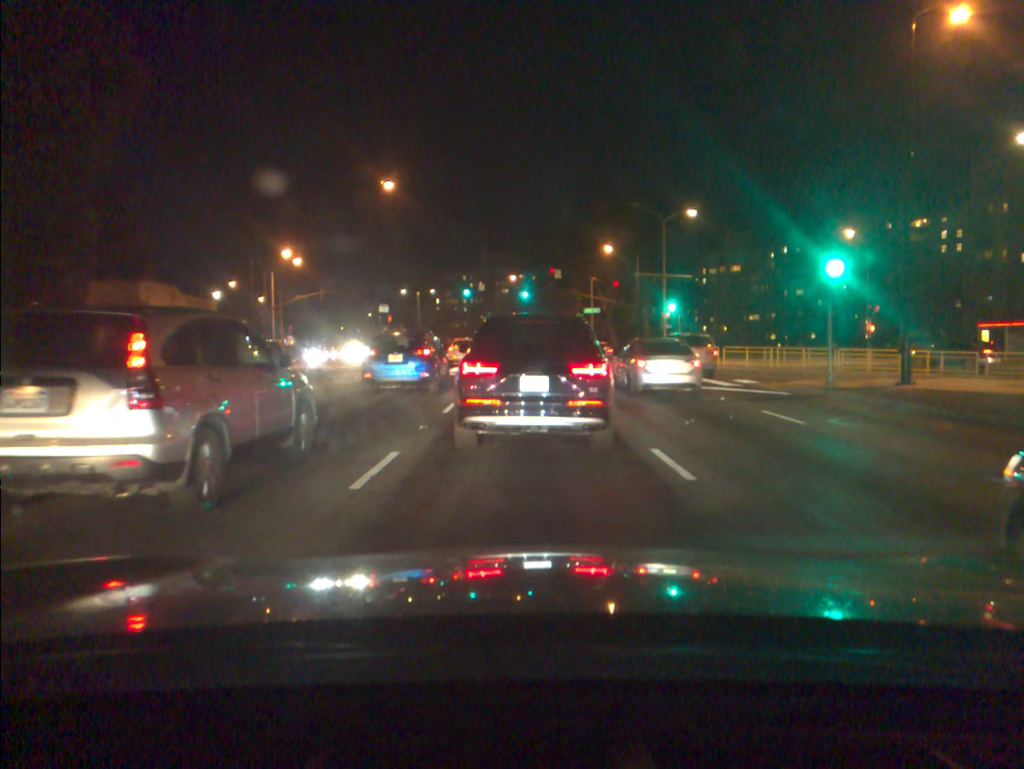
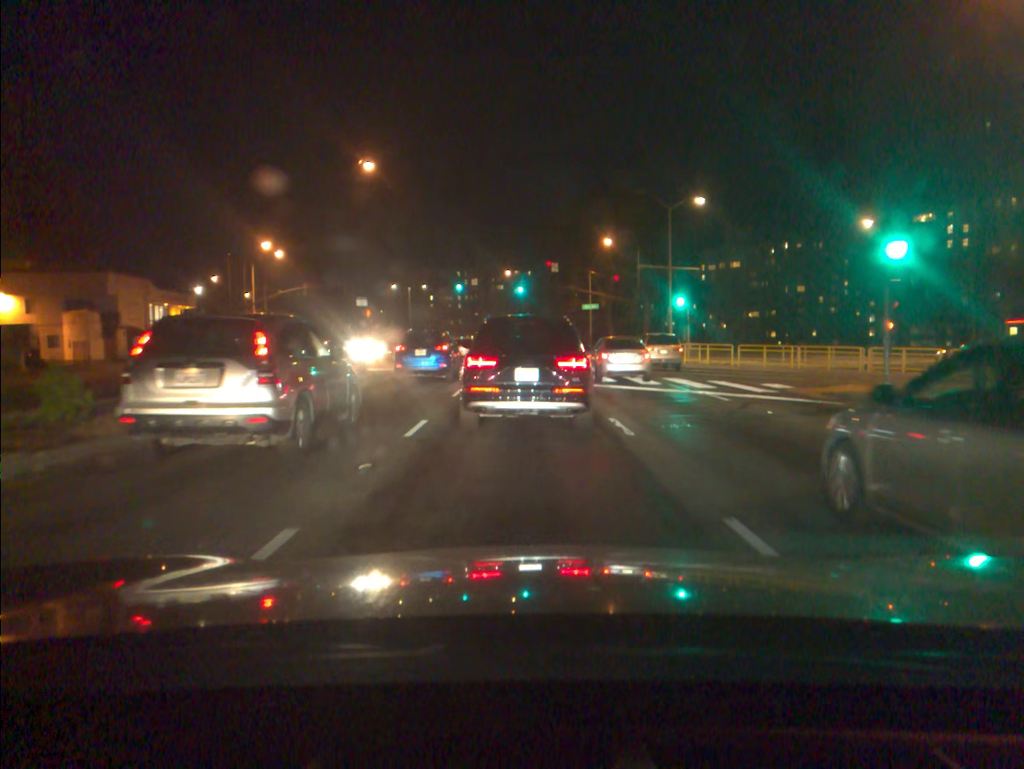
(0.0, +3.9) m; 0°
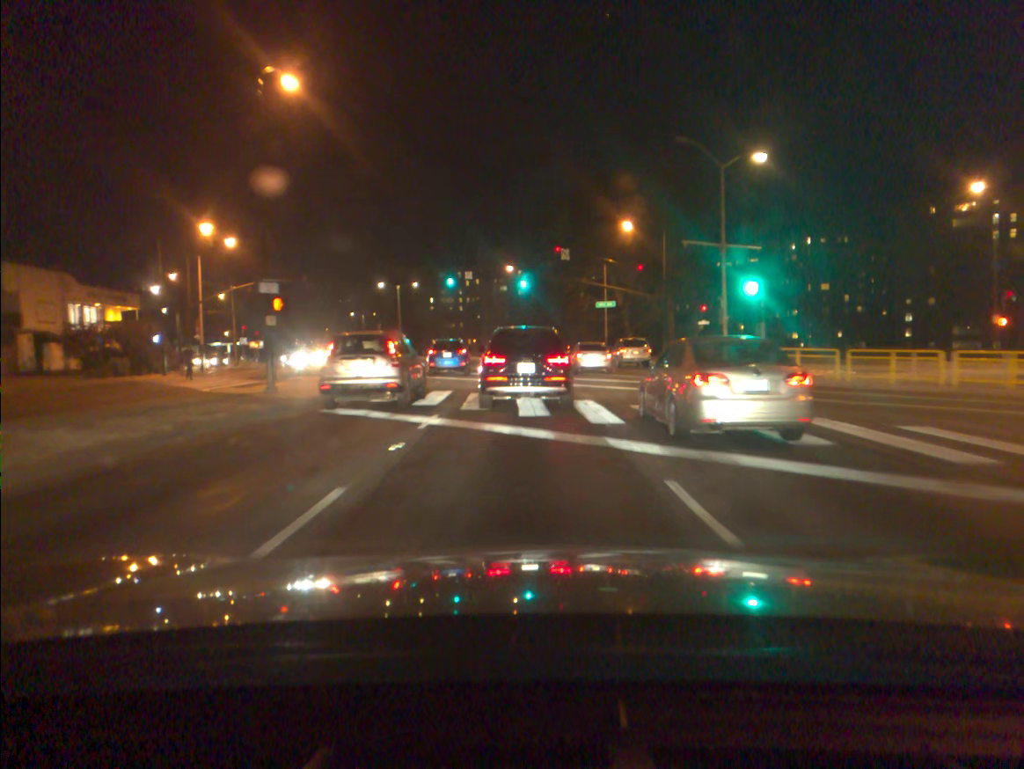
(0.0, +13.2) m; 0°
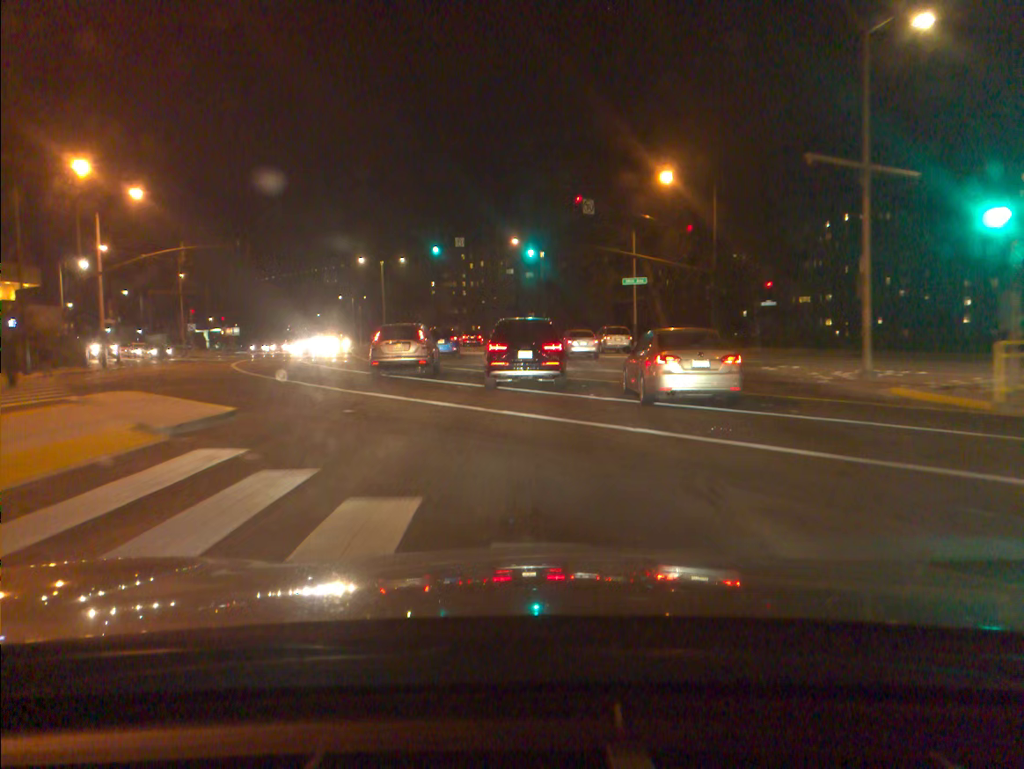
(-0.1, +15.0) m; -1°
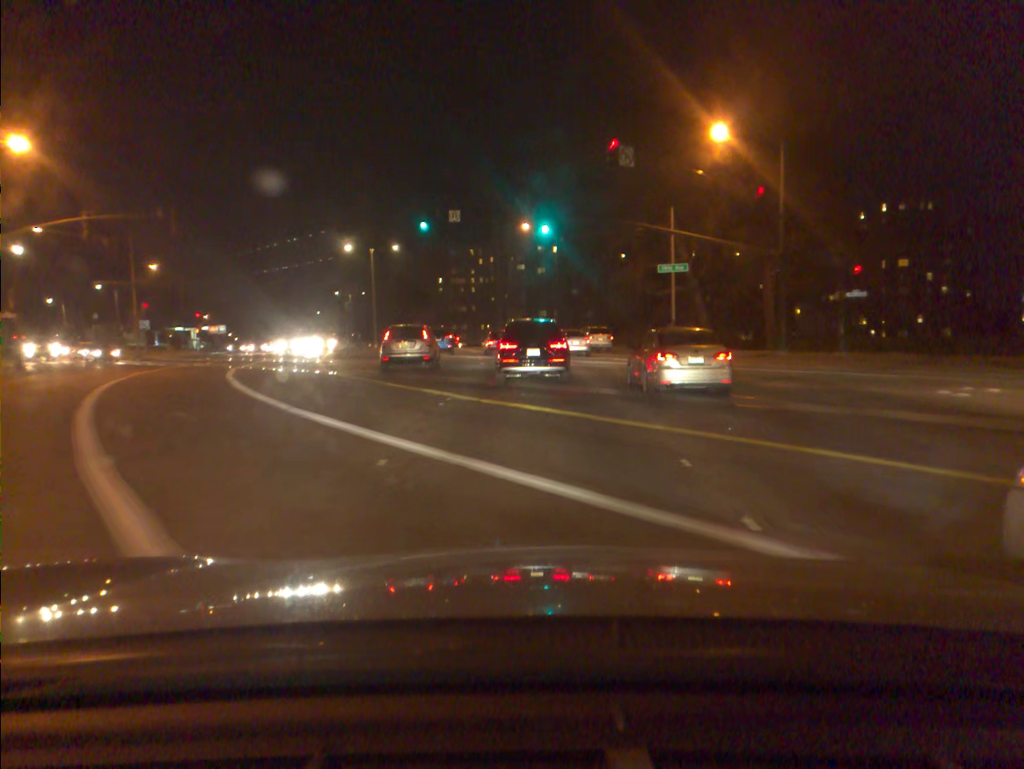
(-0.1, +11.6) m; -1°
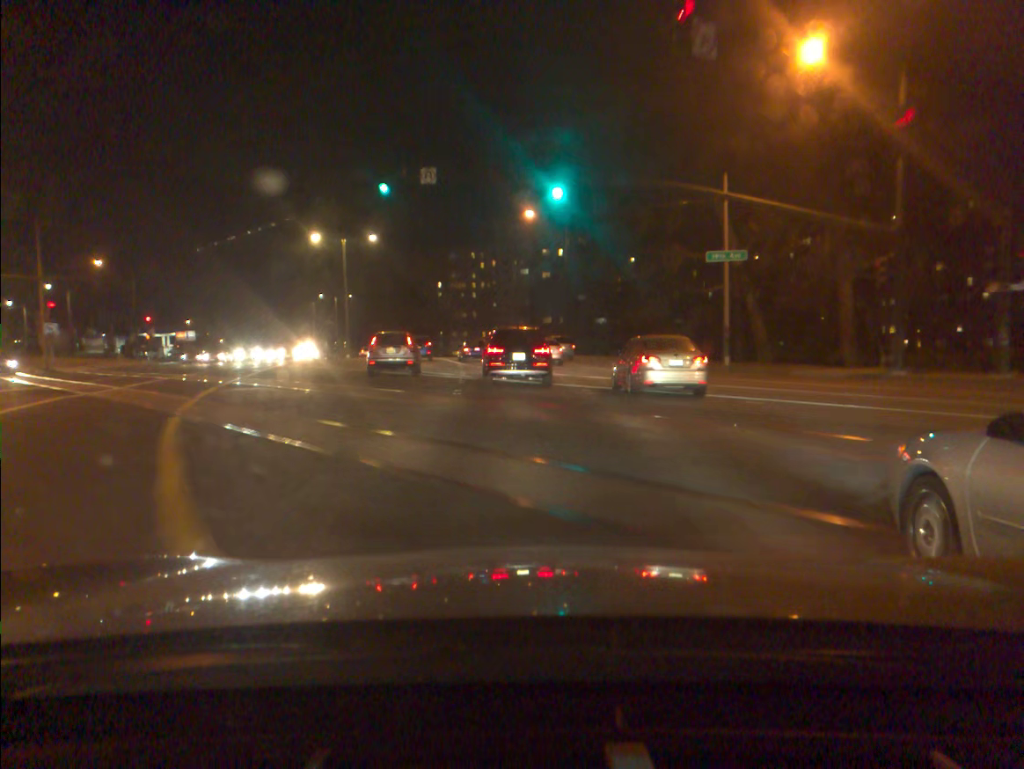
(0.0, +12.6) m; 0°
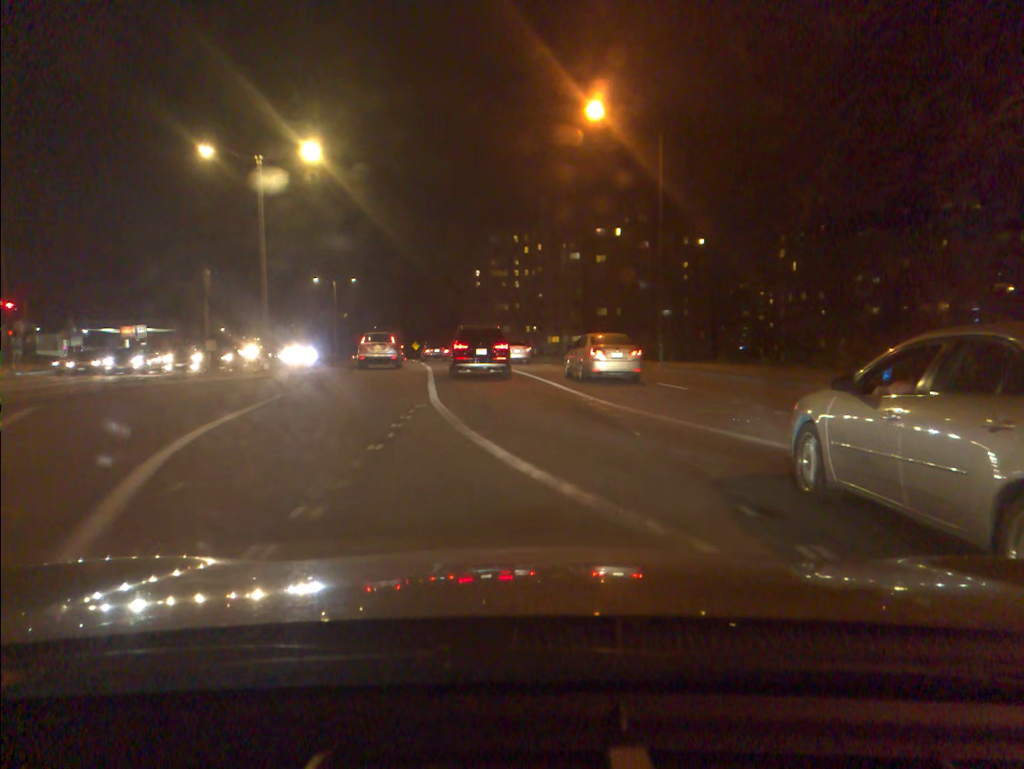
(-0.8, +27.6) m; -4°
